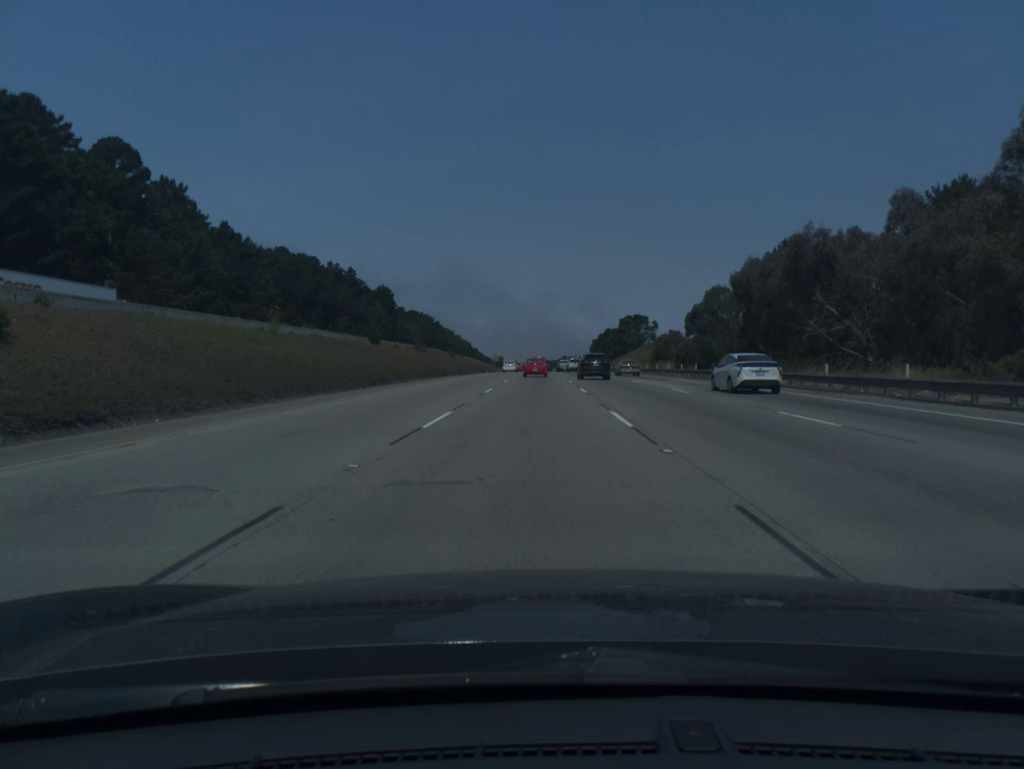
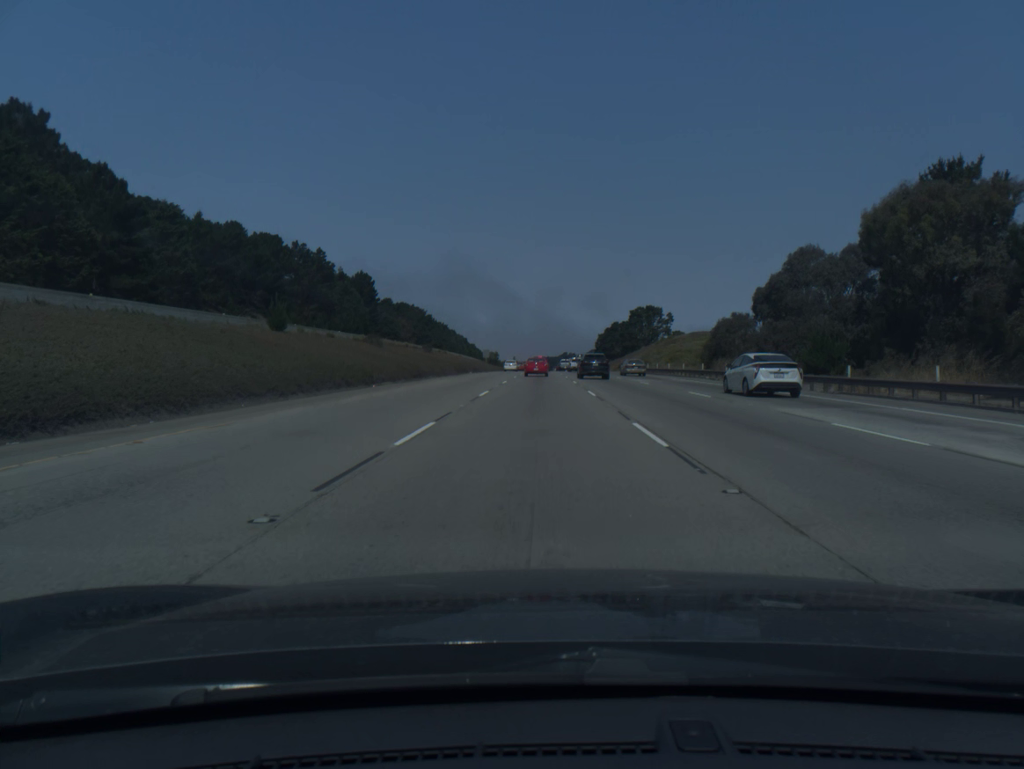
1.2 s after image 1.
(0.0, +32.2) m; 0°
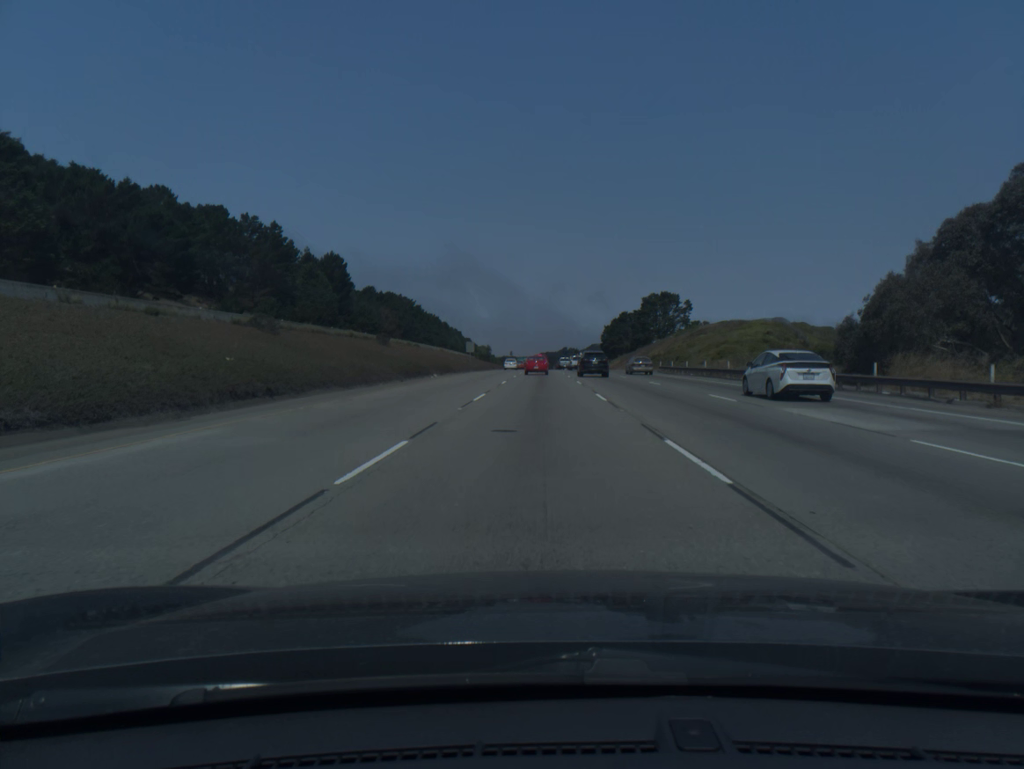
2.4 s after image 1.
(0.0, +32.3) m; 0°
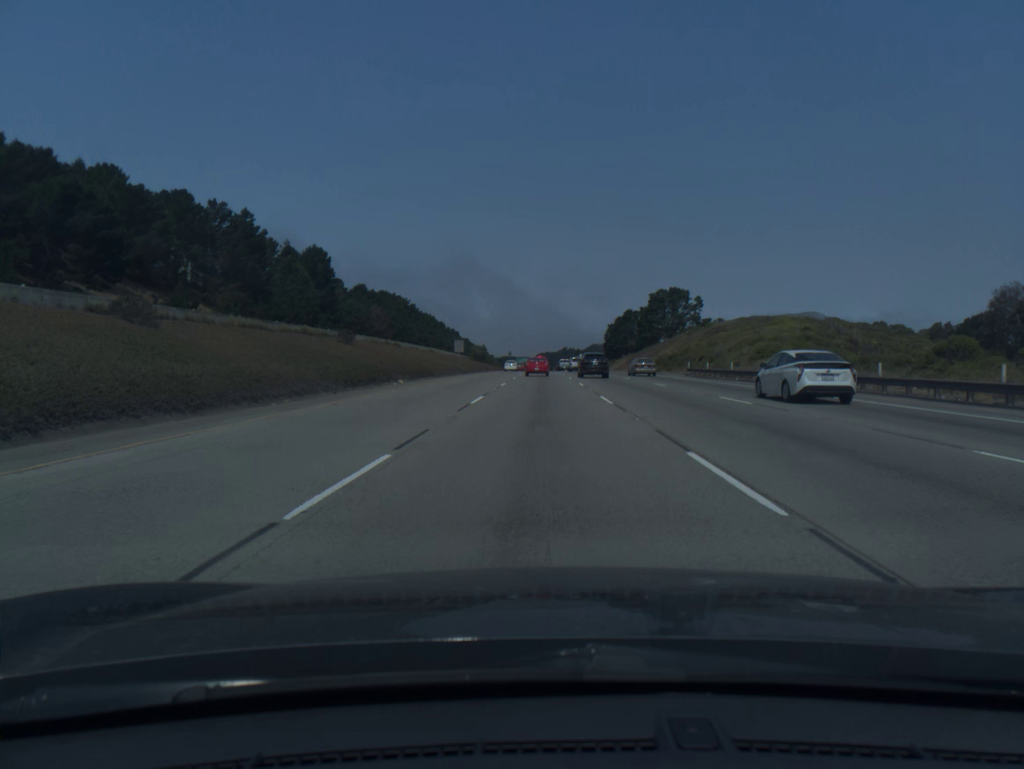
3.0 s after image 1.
(0.0, +16.2) m; 0°
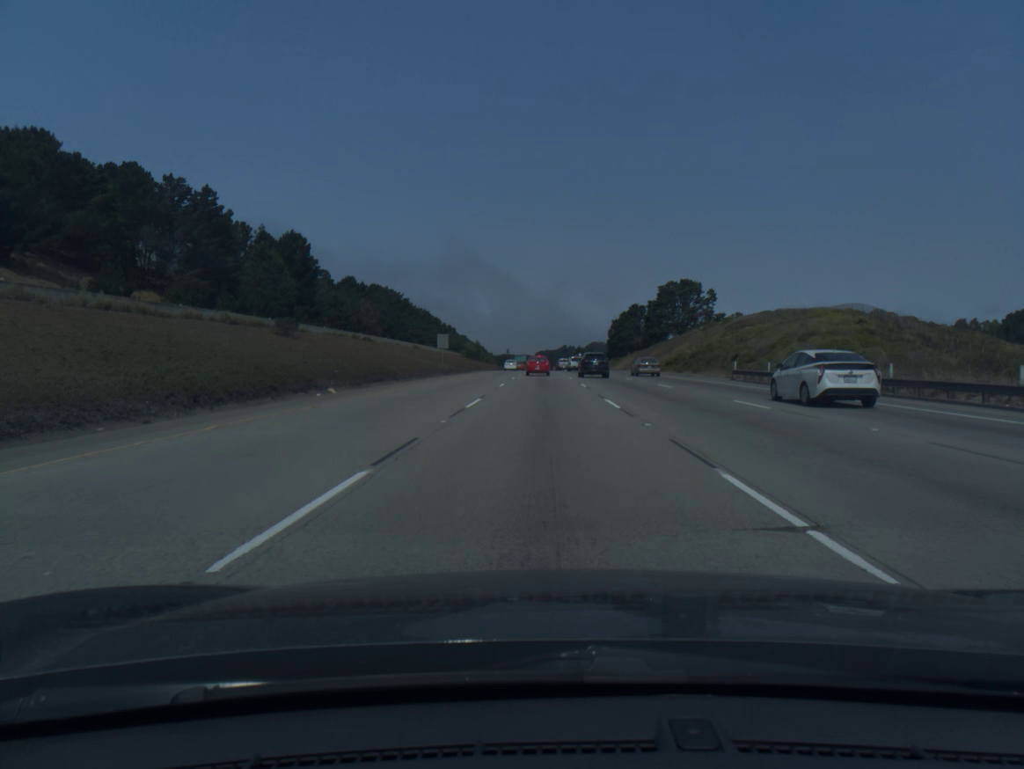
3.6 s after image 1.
(0.0, +16.2) m; 0°
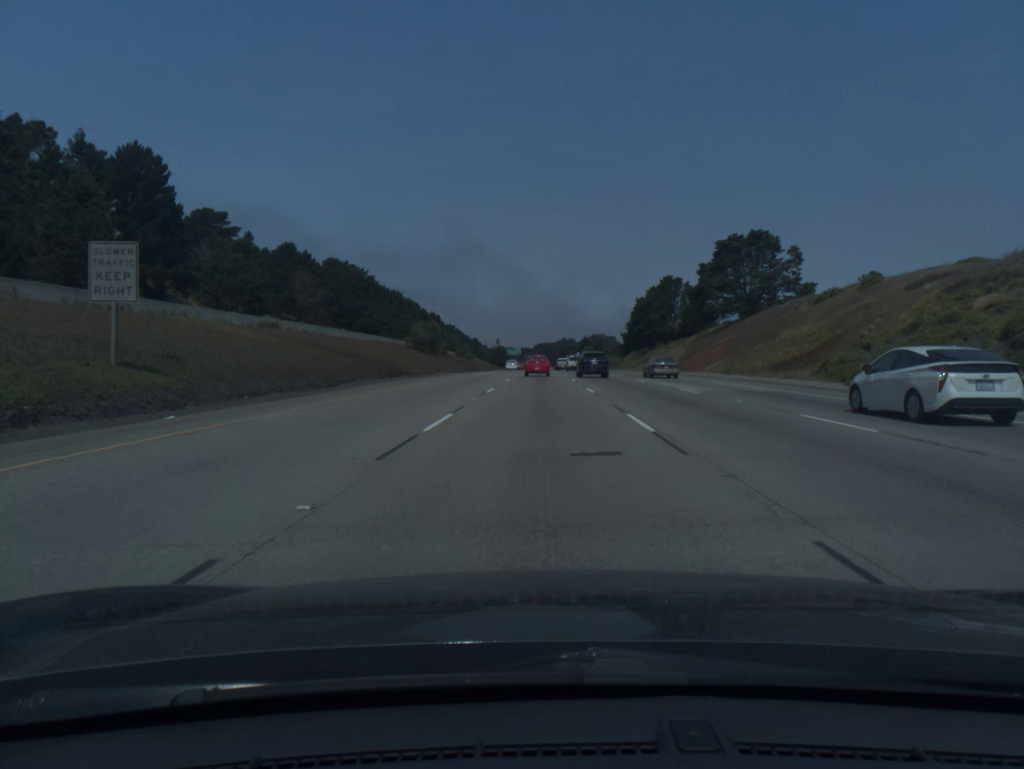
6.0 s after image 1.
(+0.1, +64.9) m; 0°
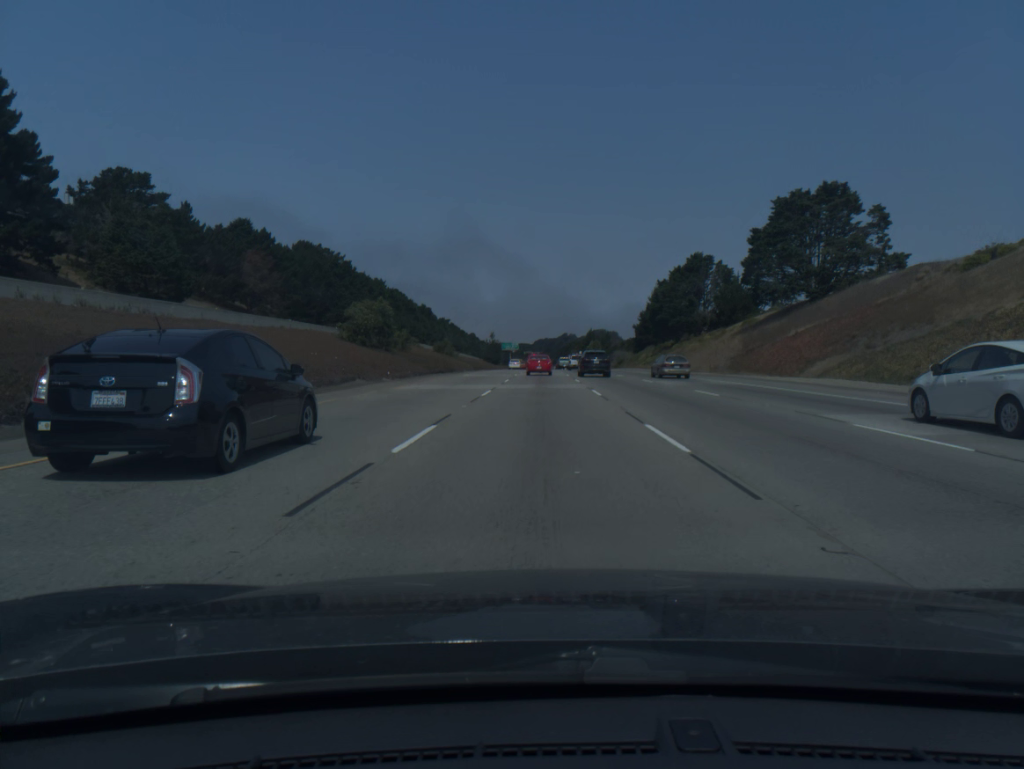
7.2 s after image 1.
(0.0, +32.0) m; 0°
